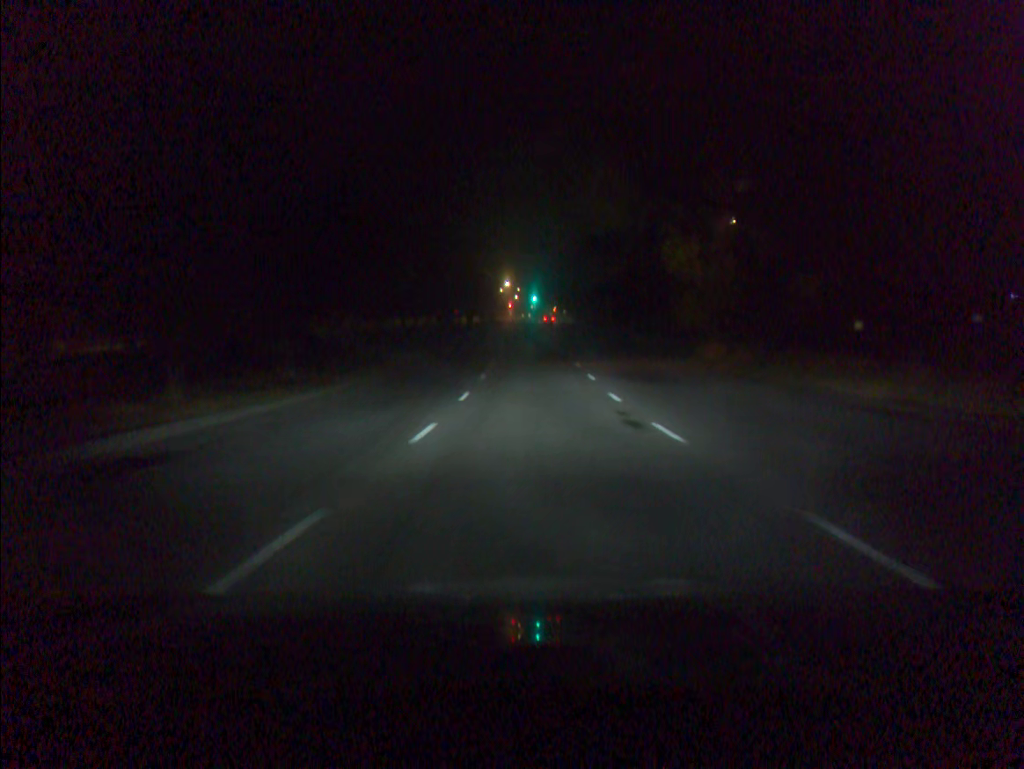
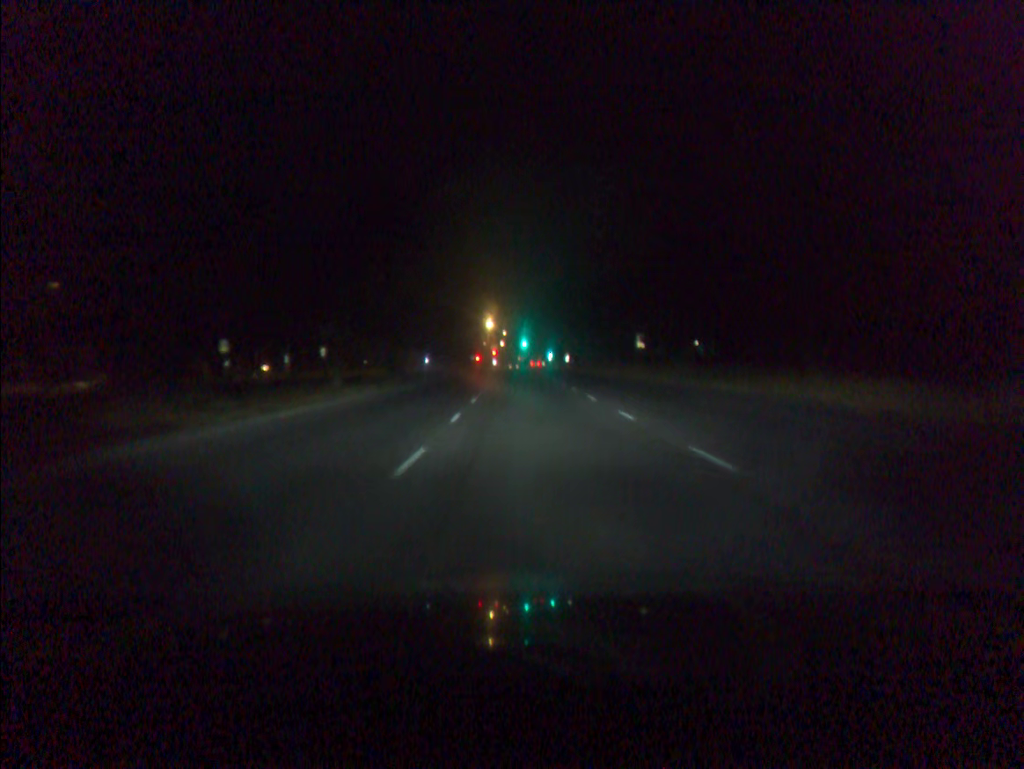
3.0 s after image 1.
(+0.5, +52.8) m; +1°
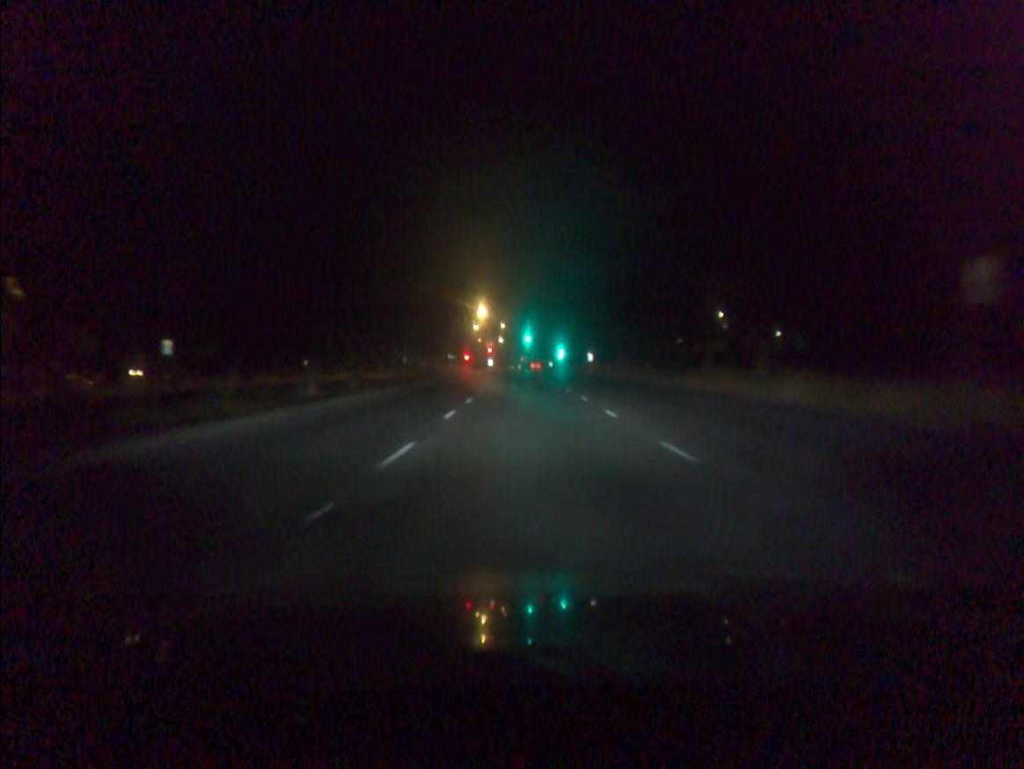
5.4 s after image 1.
(+0.1, +42.4) m; 0°
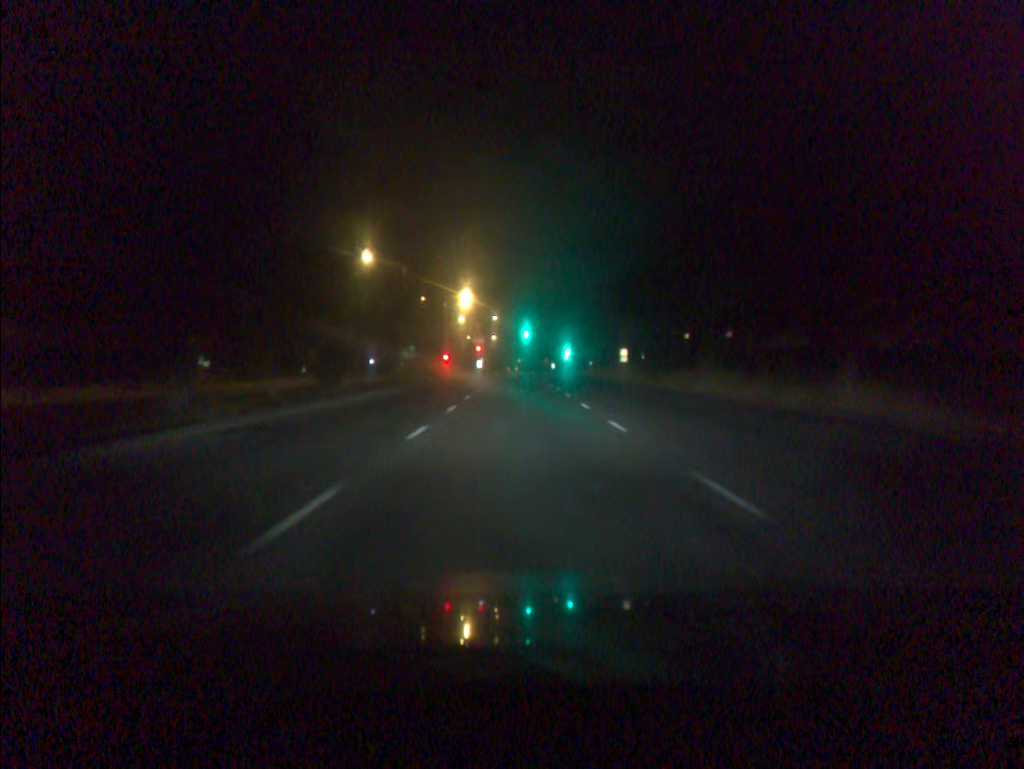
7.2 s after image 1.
(+0.1, +32.5) m; 0°
